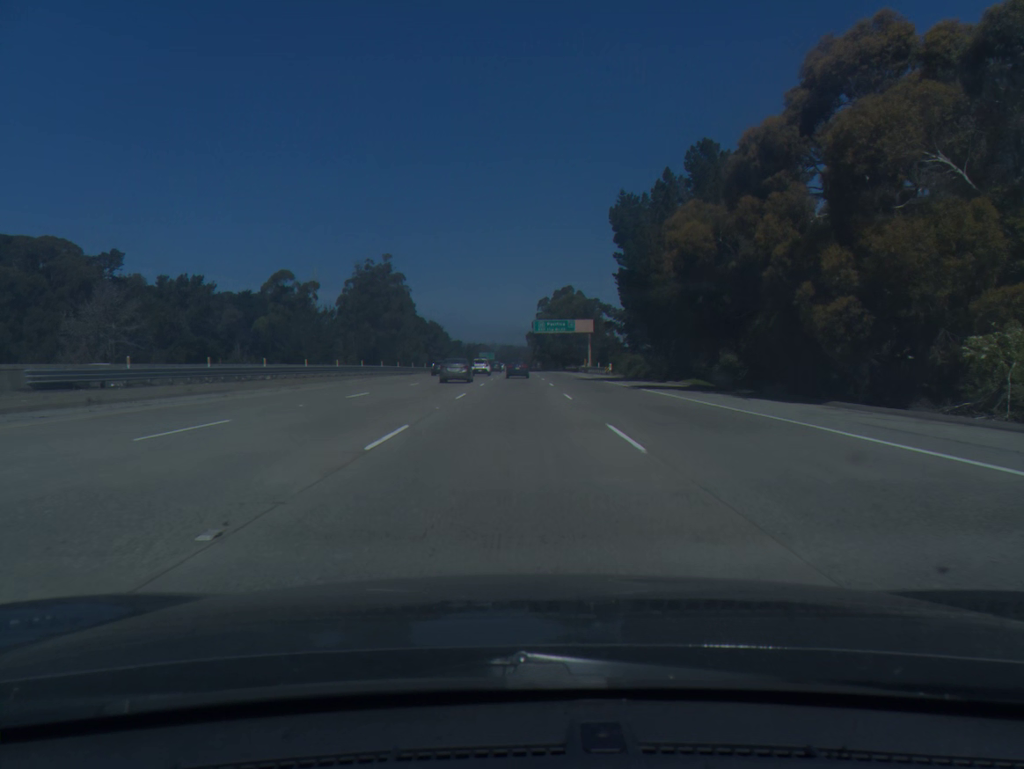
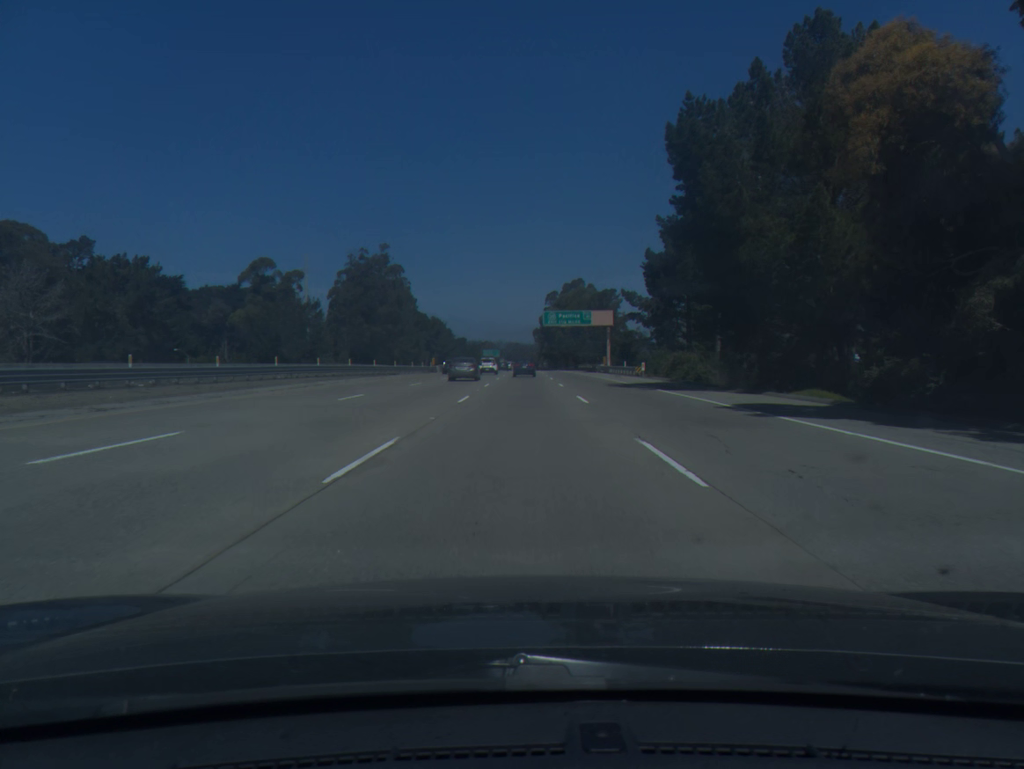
(-0.1, +17.4) m; 0°
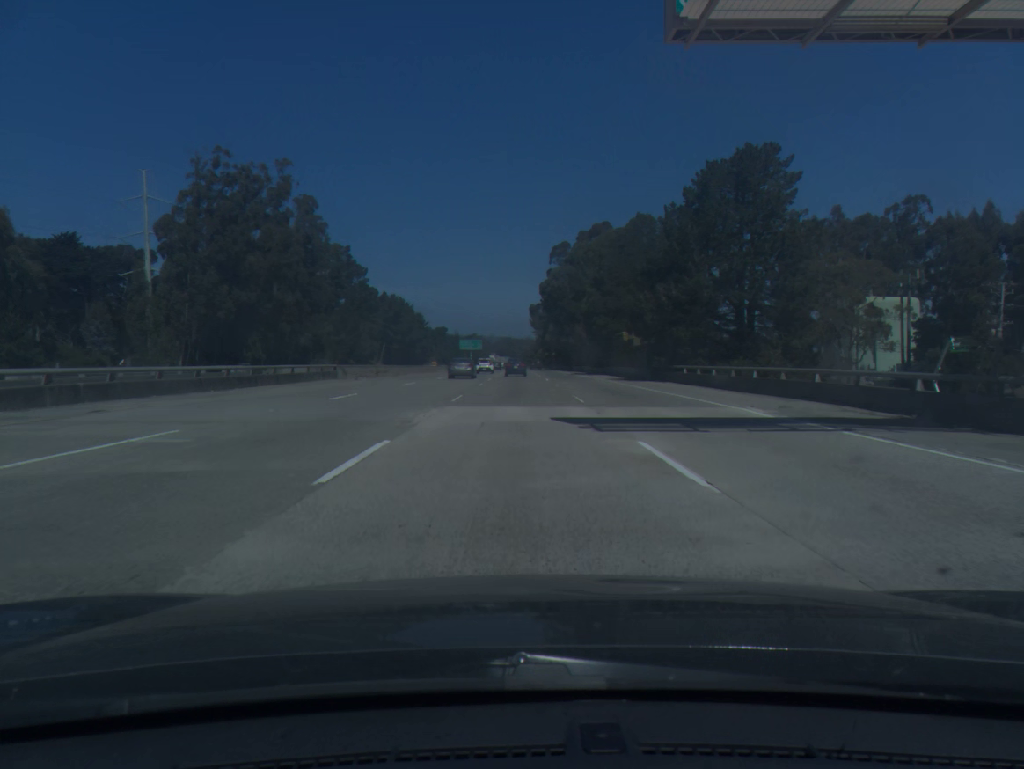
(+0.7, +88.1) m; +1°
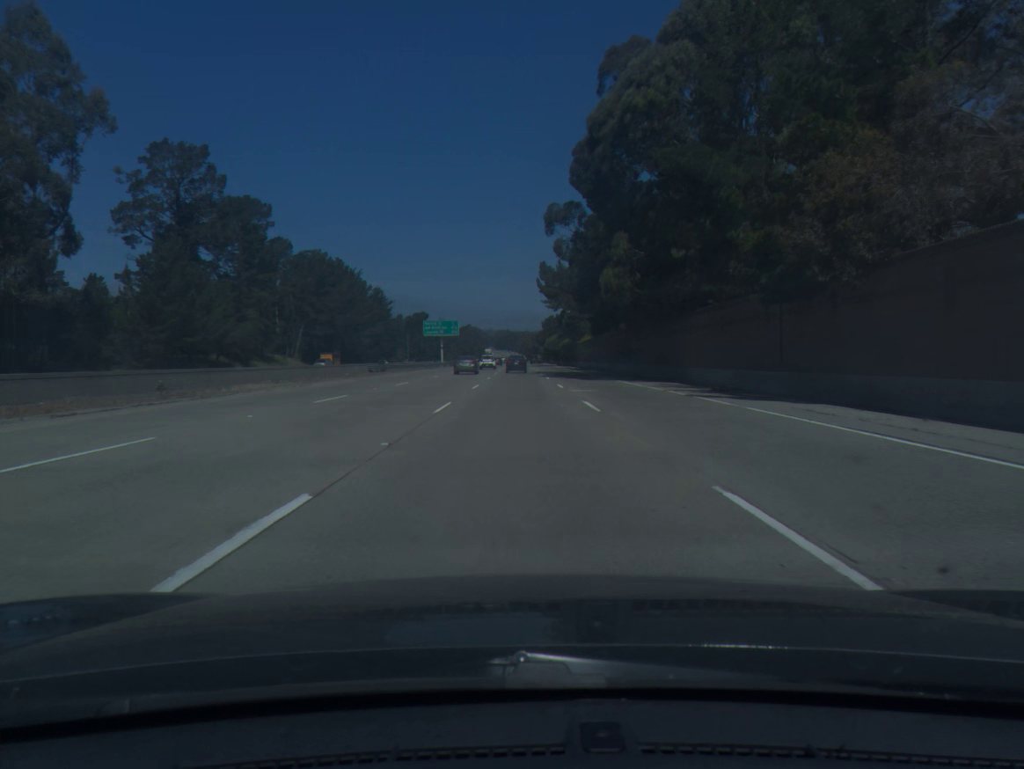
(-0.2, +89.5) m; 0°
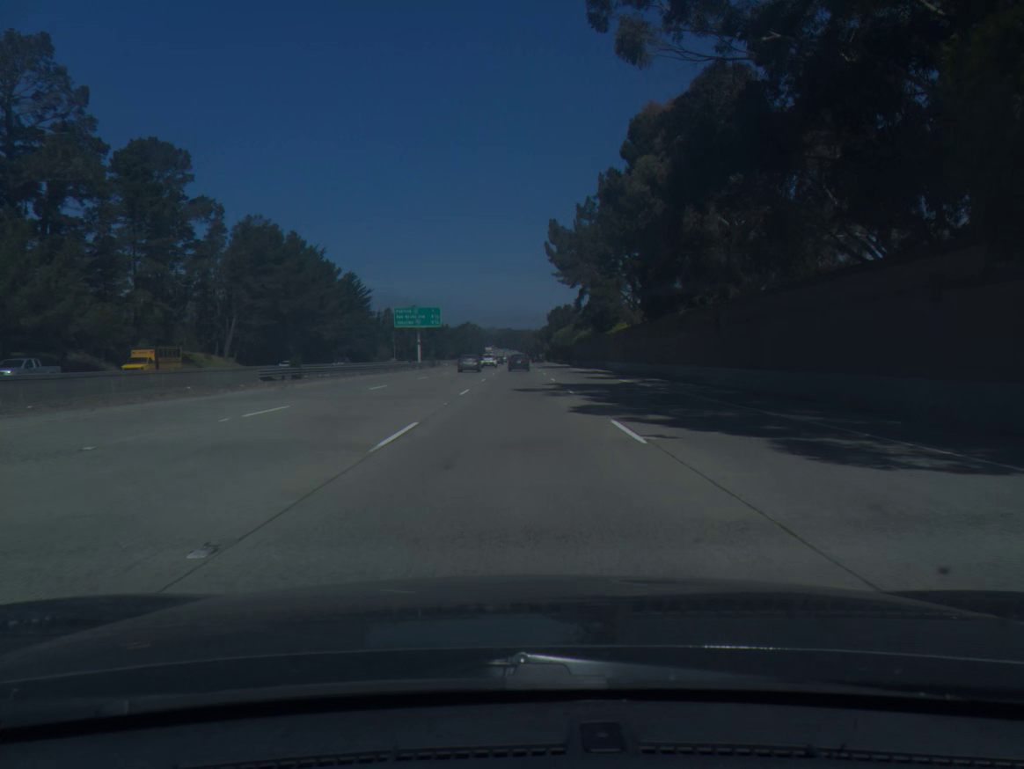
(0.0, +36.1) m; 0°
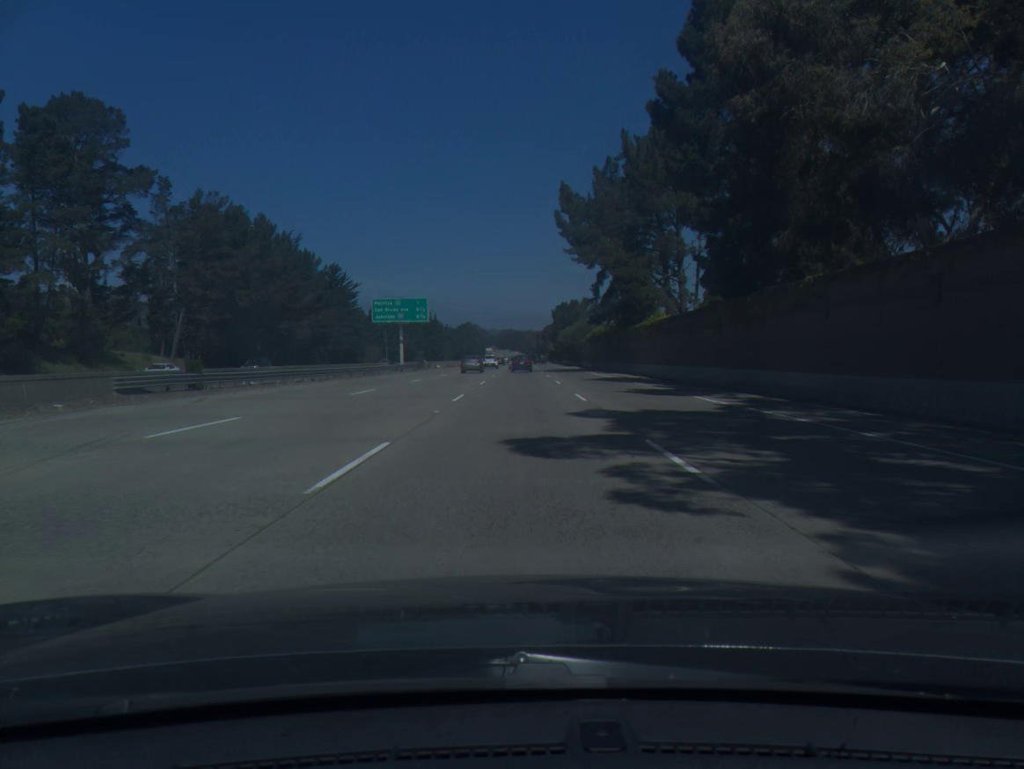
(0.0, +18.1) m; 0°
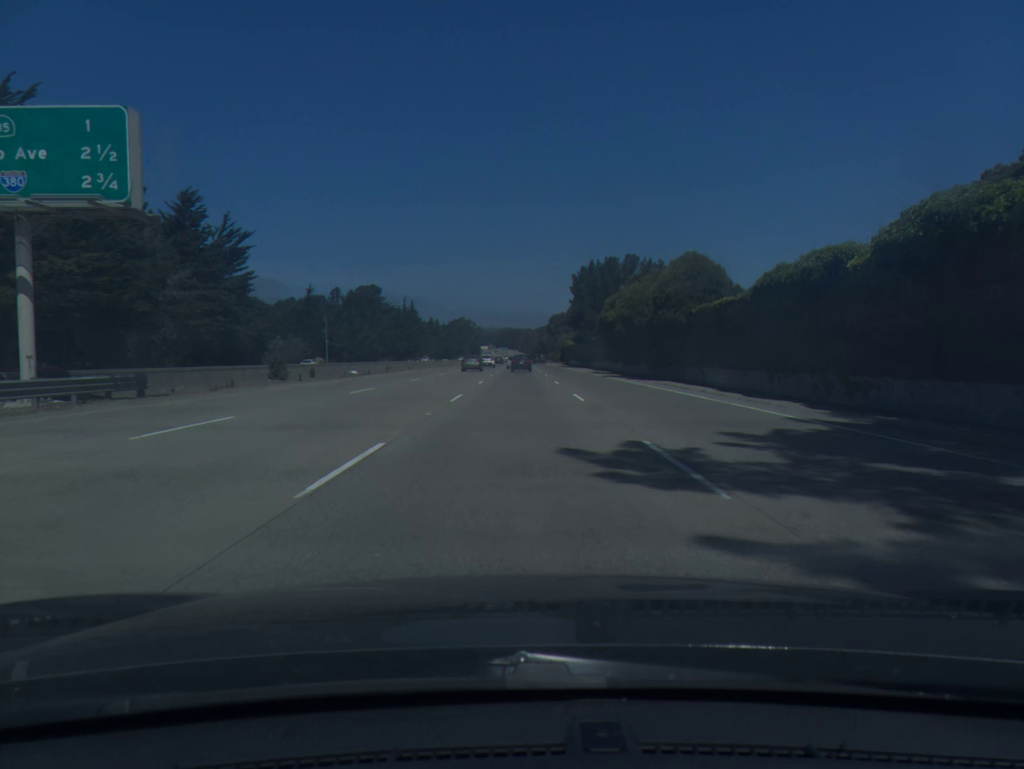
(+0.2, +73.2) m; 0°
